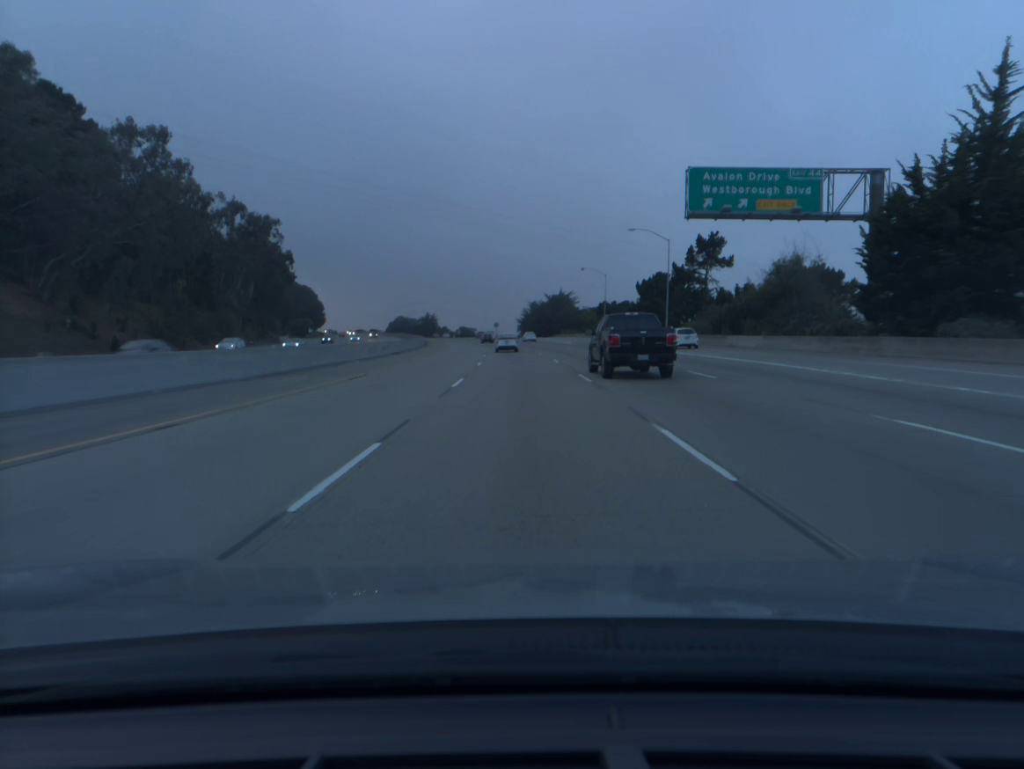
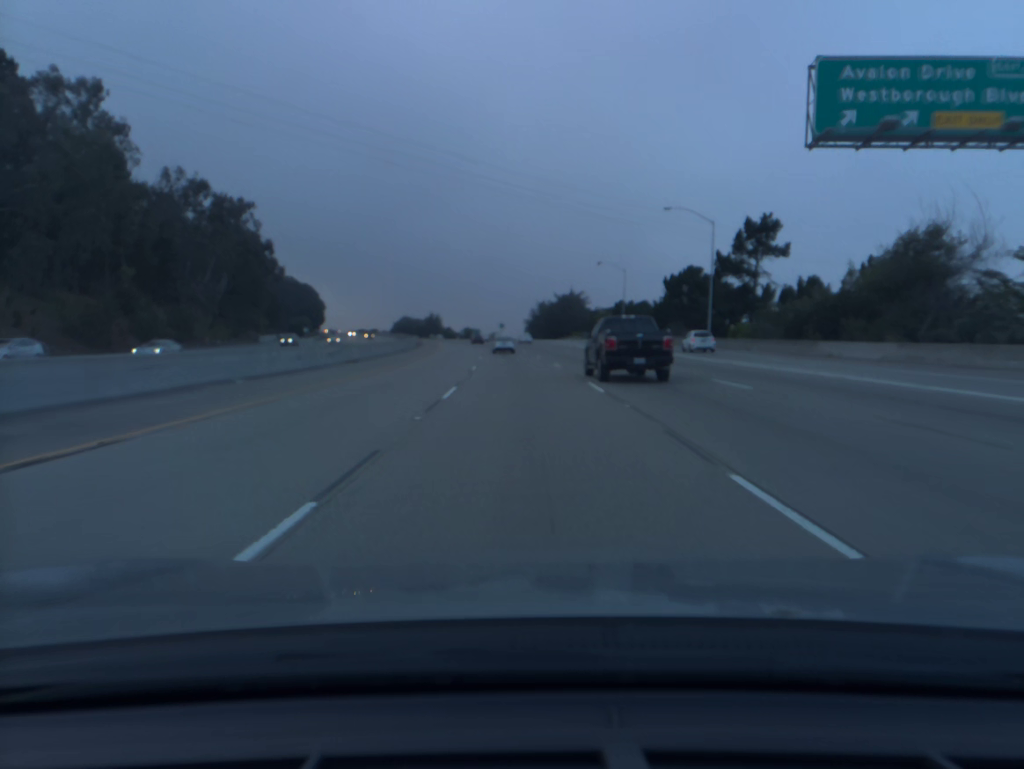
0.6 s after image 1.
(-0.1, +17.9) m; -1°
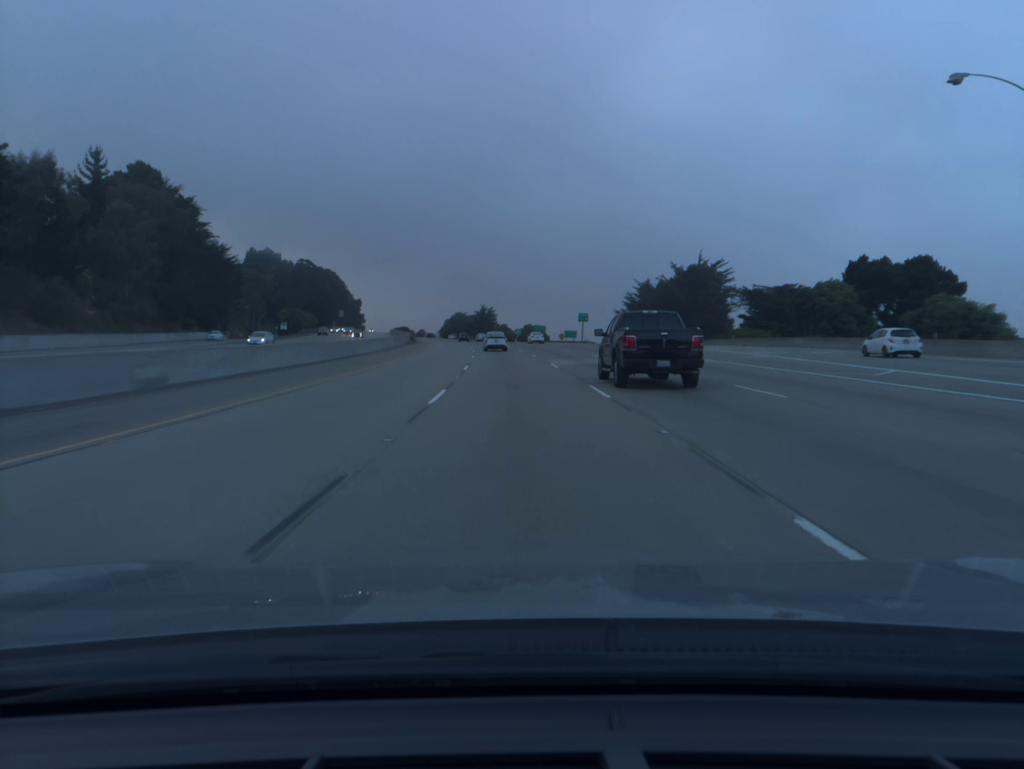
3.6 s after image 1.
(-3.5, +89.4) m; -5°
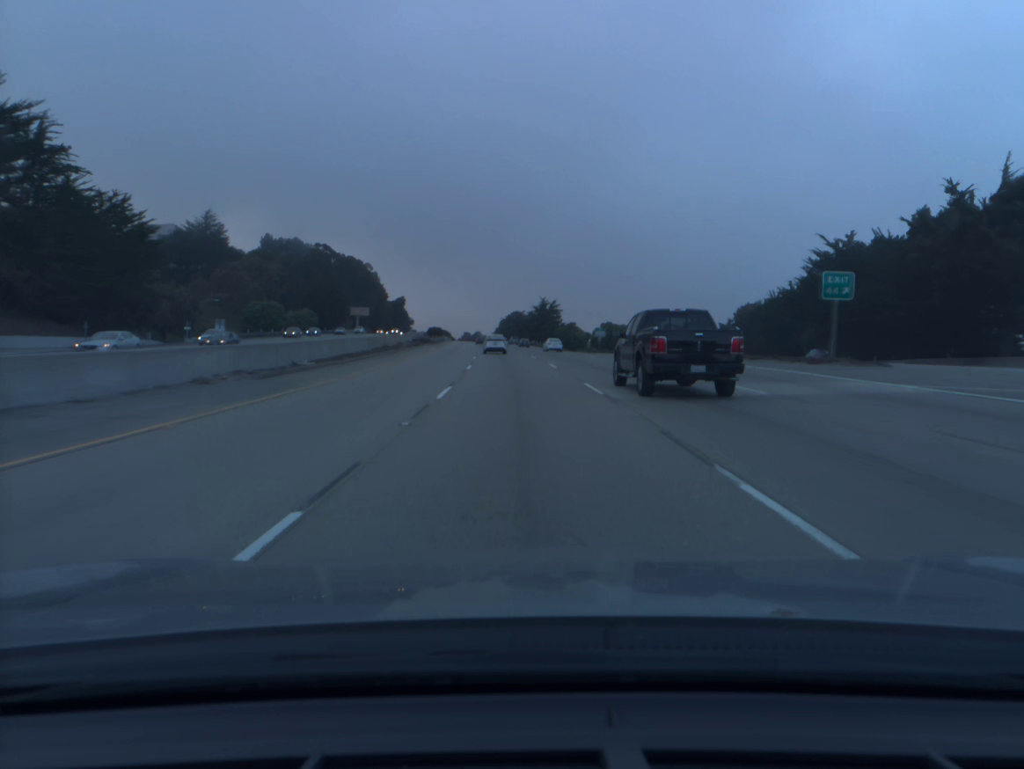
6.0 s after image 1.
(-2.8, +71.4) m; -5°
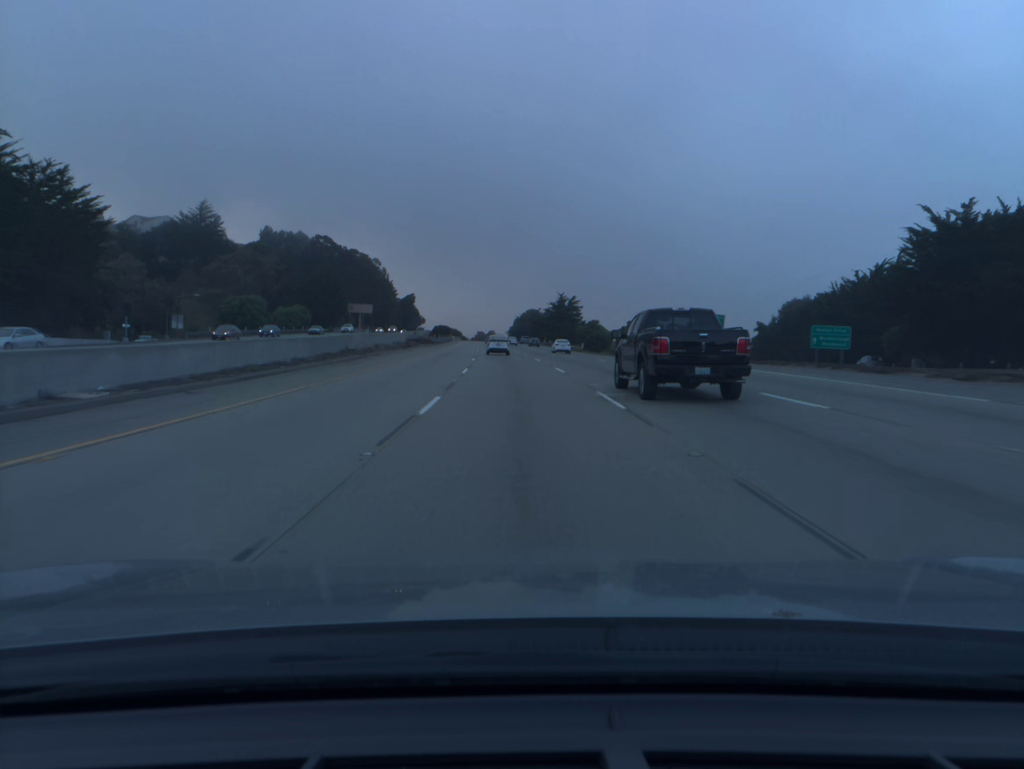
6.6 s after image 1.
(-0.2, +17.9) m; -1°
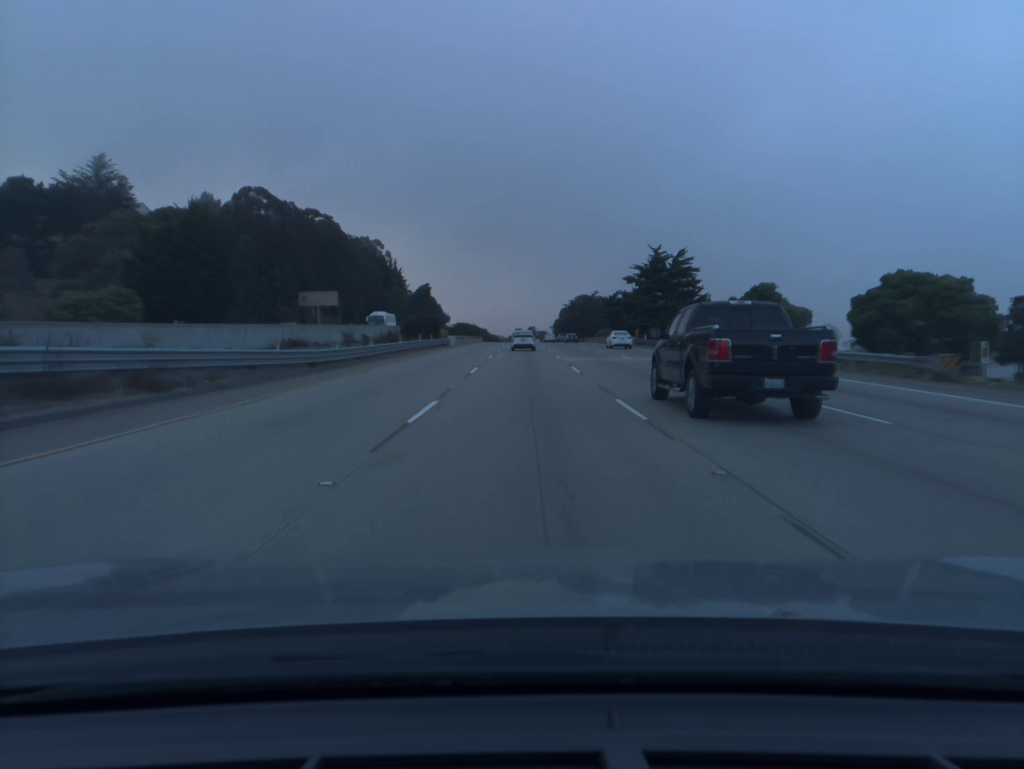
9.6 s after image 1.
(-3.2, +89.4) m; -3°
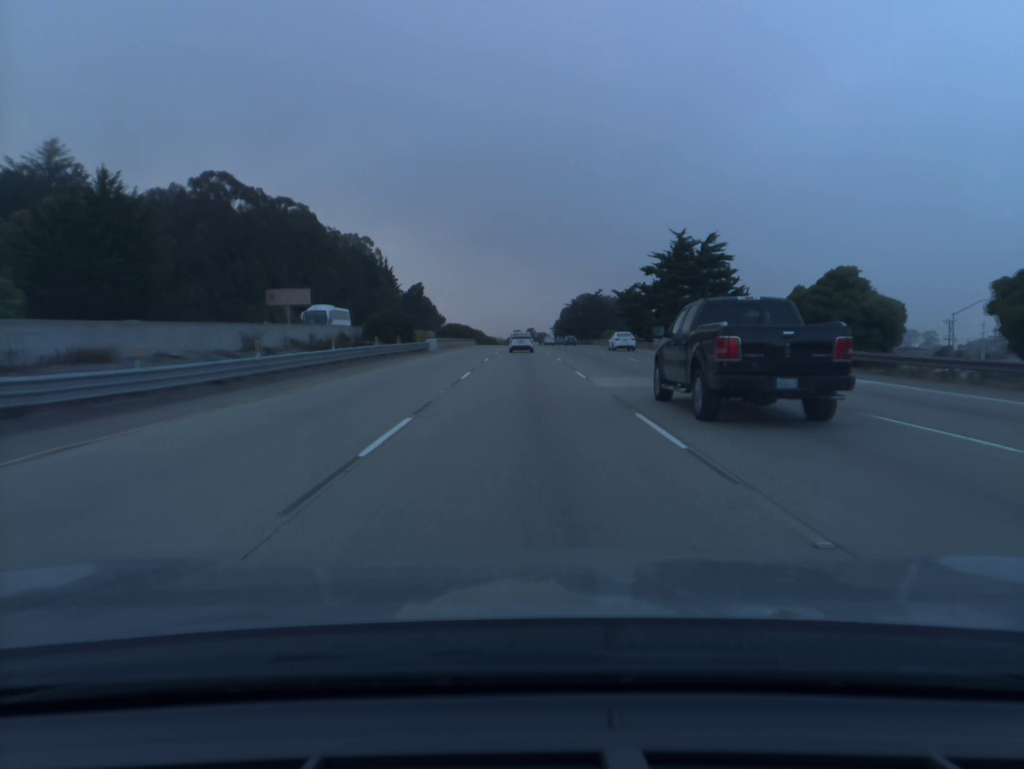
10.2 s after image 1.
(0.0, +17.8) m; 0°
